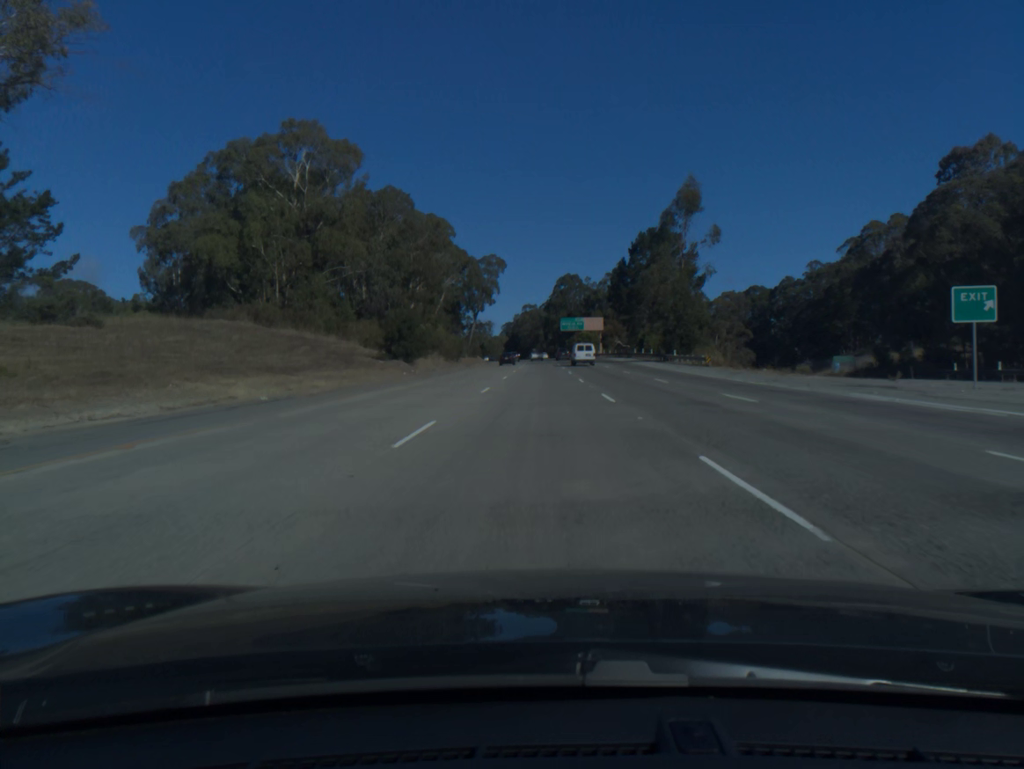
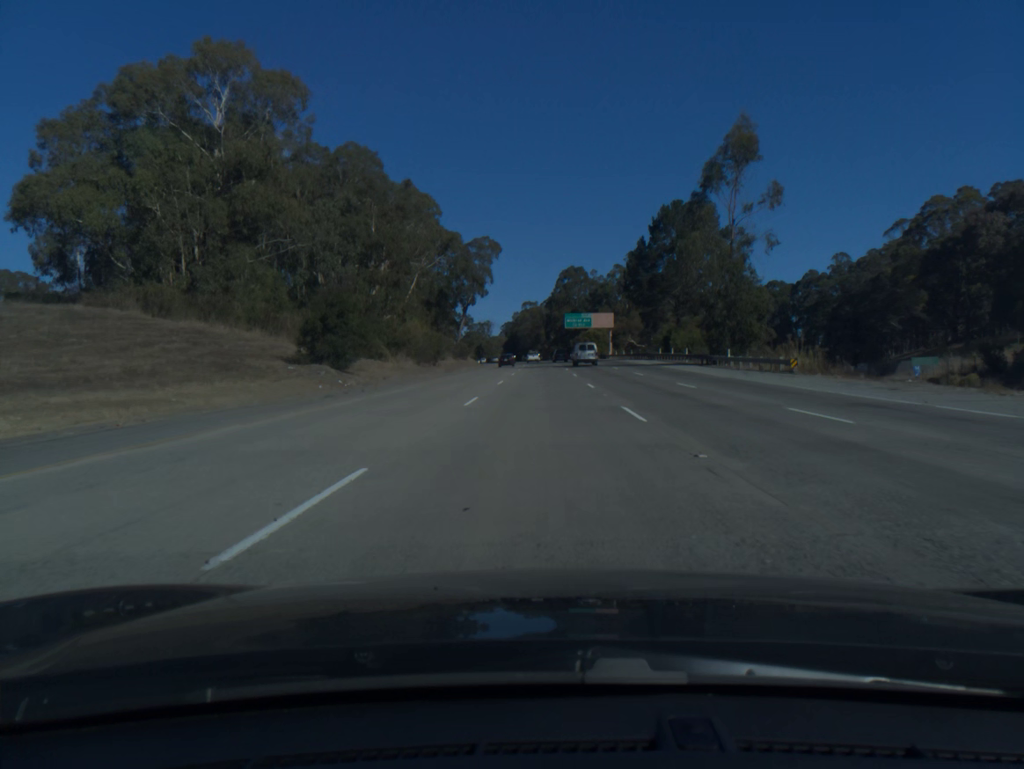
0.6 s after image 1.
(0.0, +20.3) m; 0°
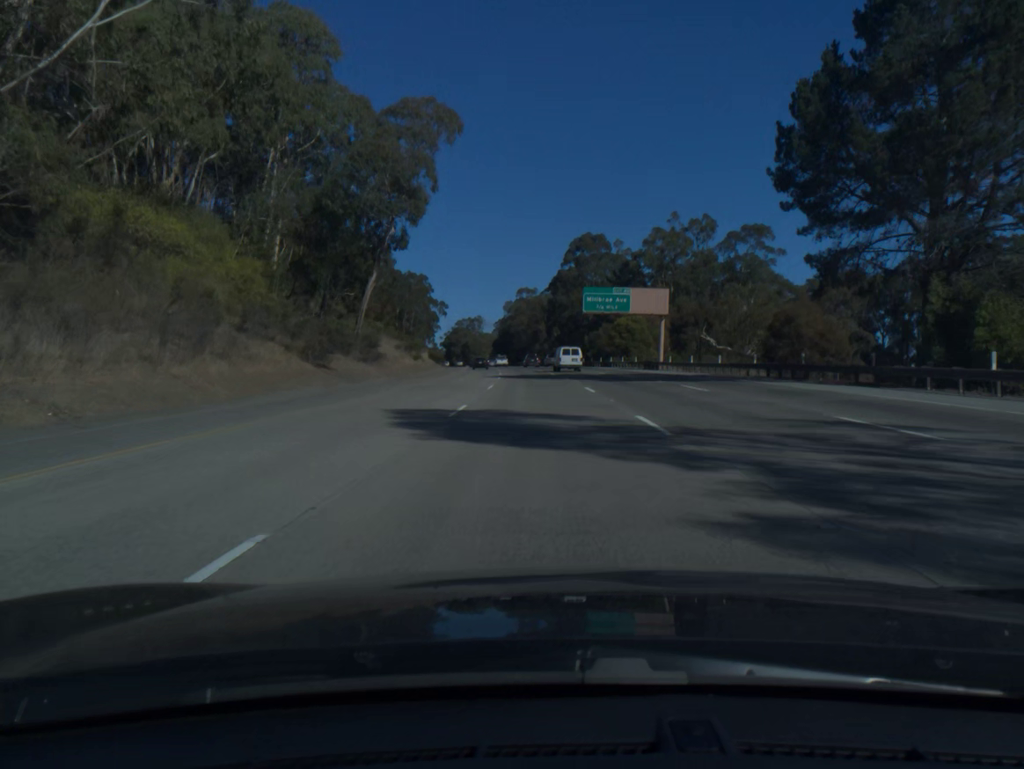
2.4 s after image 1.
(0.0, +61.5) m; 0°
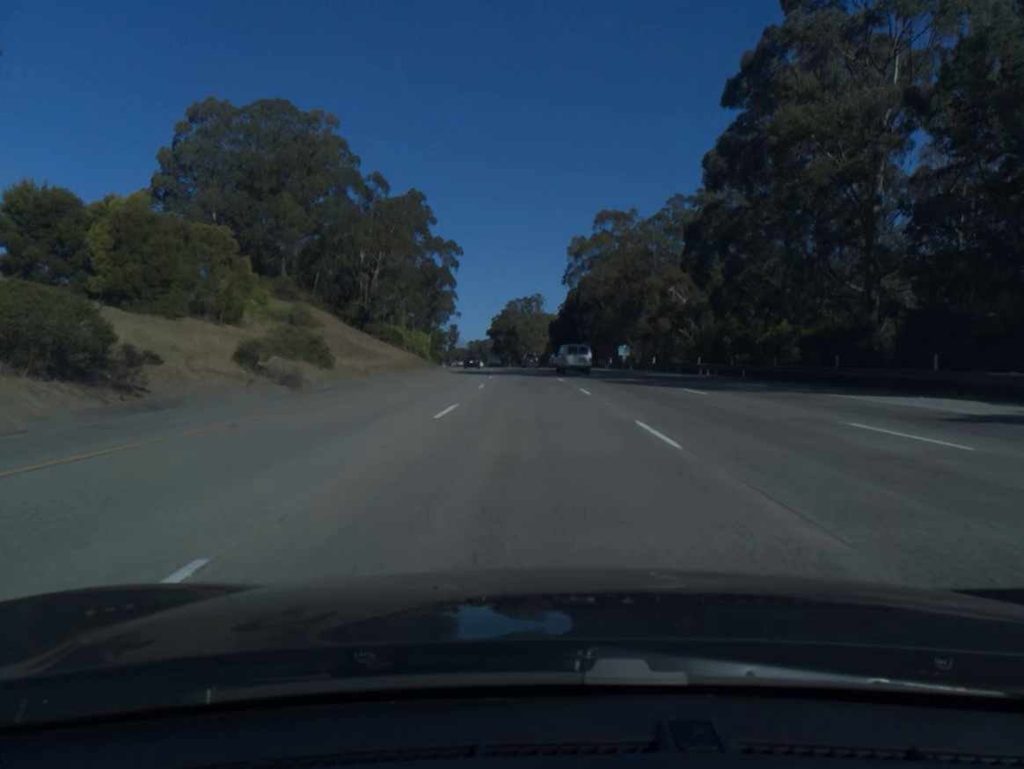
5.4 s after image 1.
(-3.6, +103.4) m; -5°
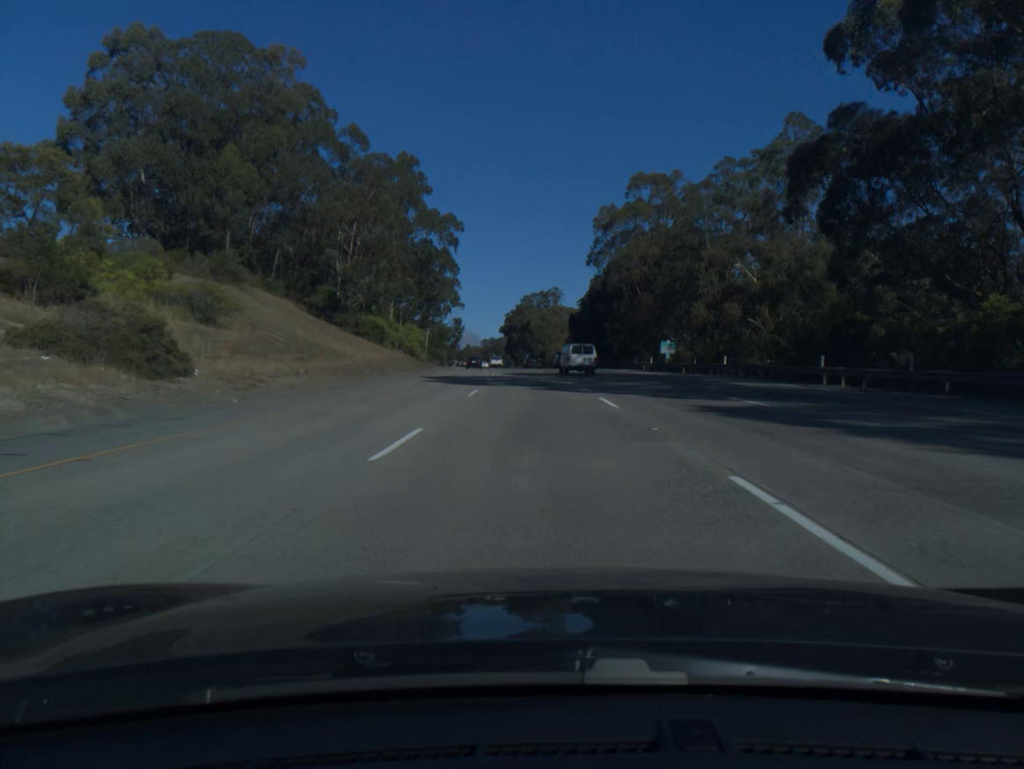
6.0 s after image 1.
(-0.2, +20.8) m; -1°
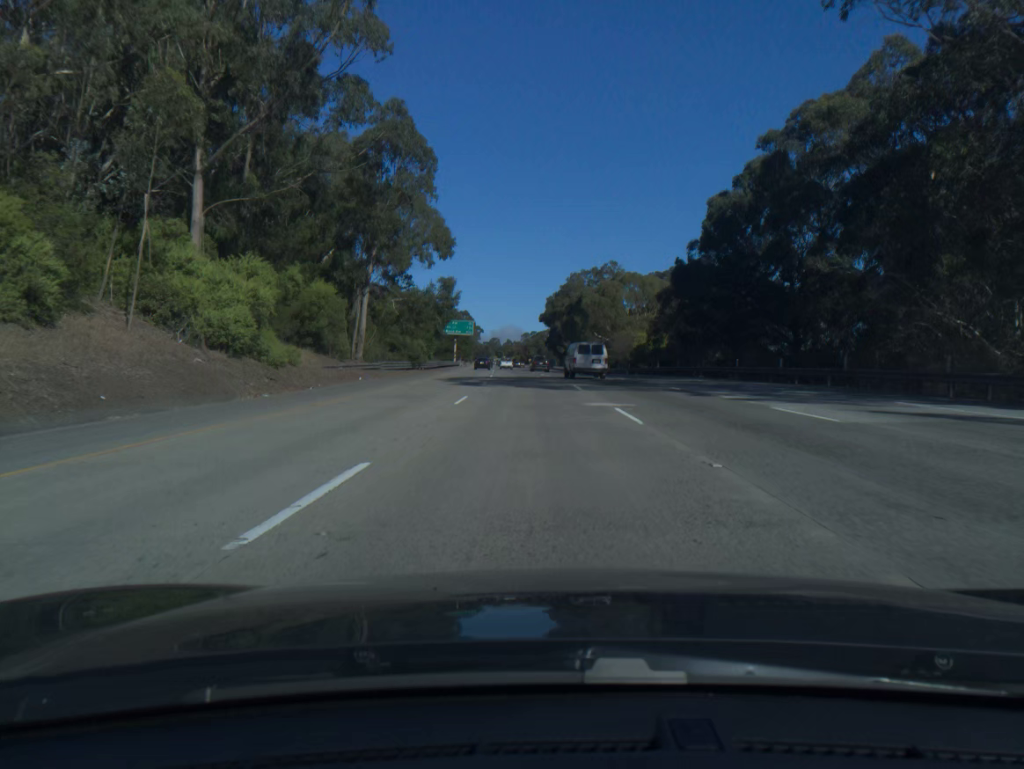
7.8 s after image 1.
(-1.8, +62.5) m; -3°
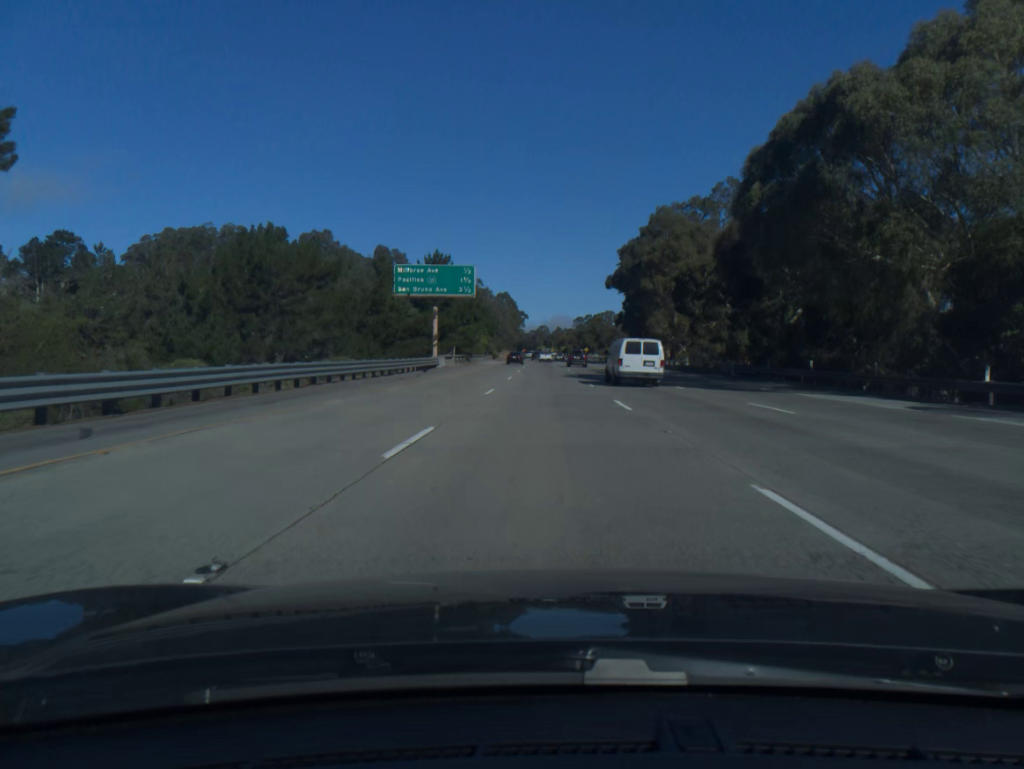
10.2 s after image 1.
(-3.1, +83.7) m; -4°
